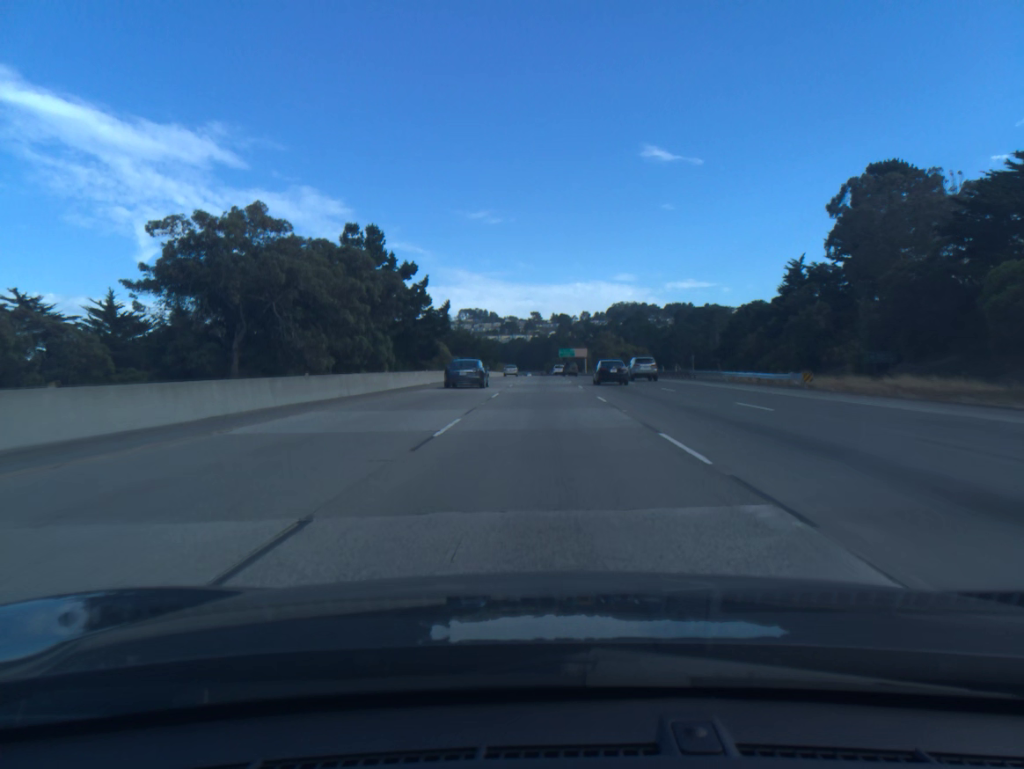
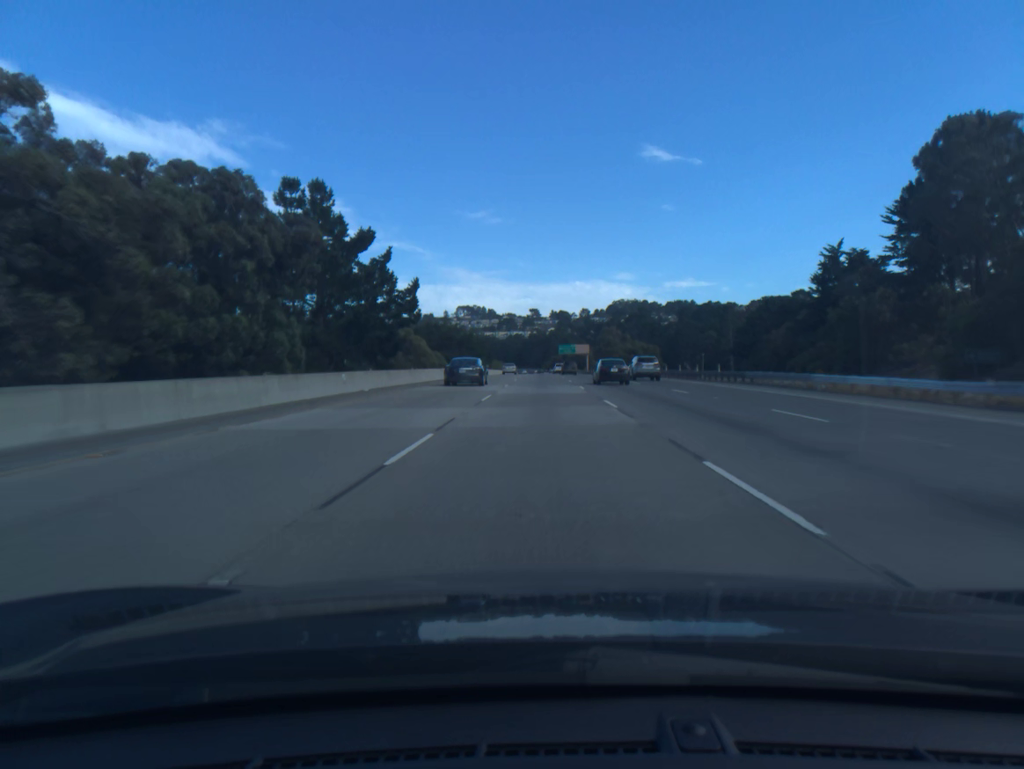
(0.0, +18.4) m; 0°
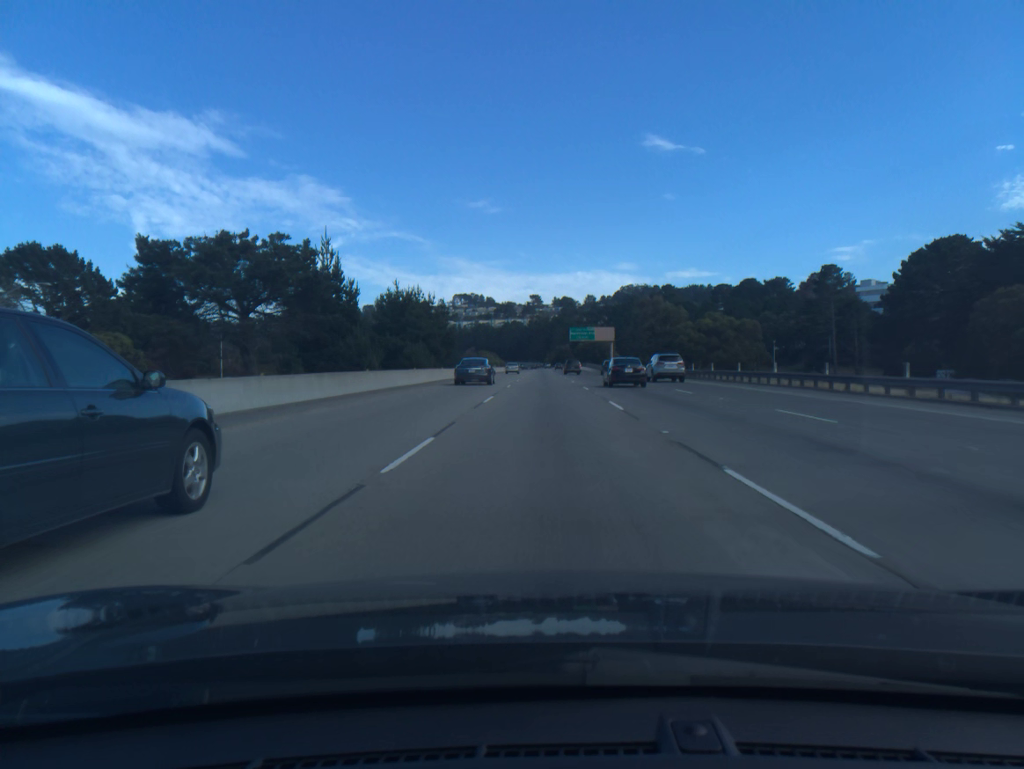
(-0.1, +73.8) m; 0°
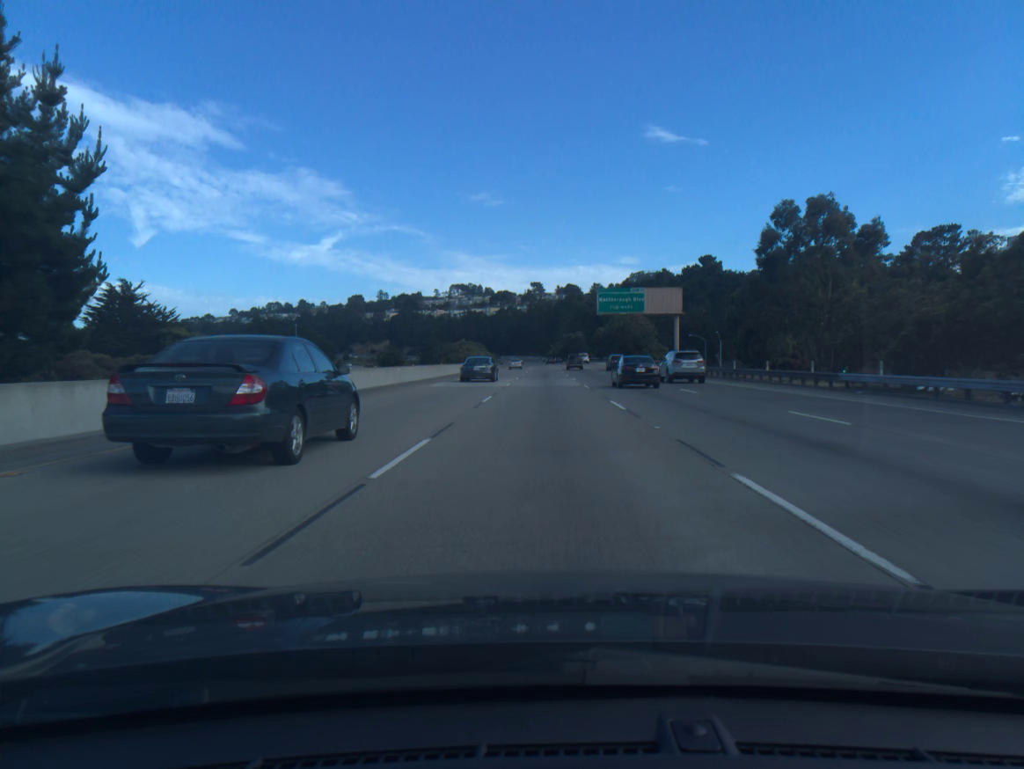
(0.0, +73.9) m; 0°
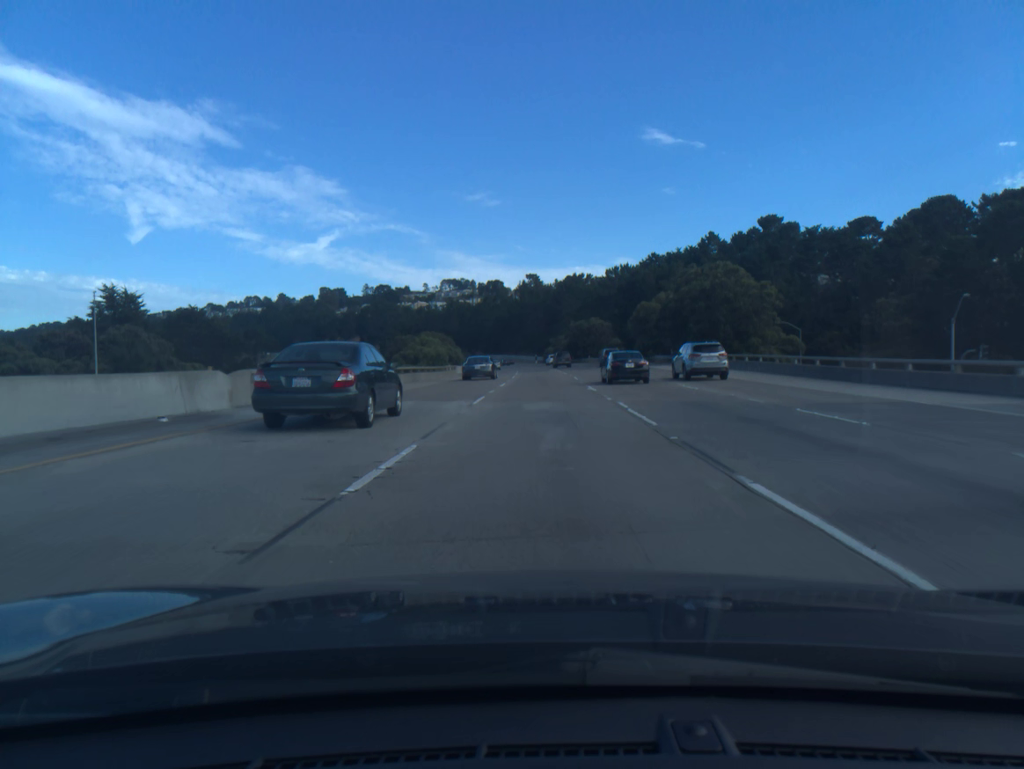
(+0.1, +73.9) m; 0°
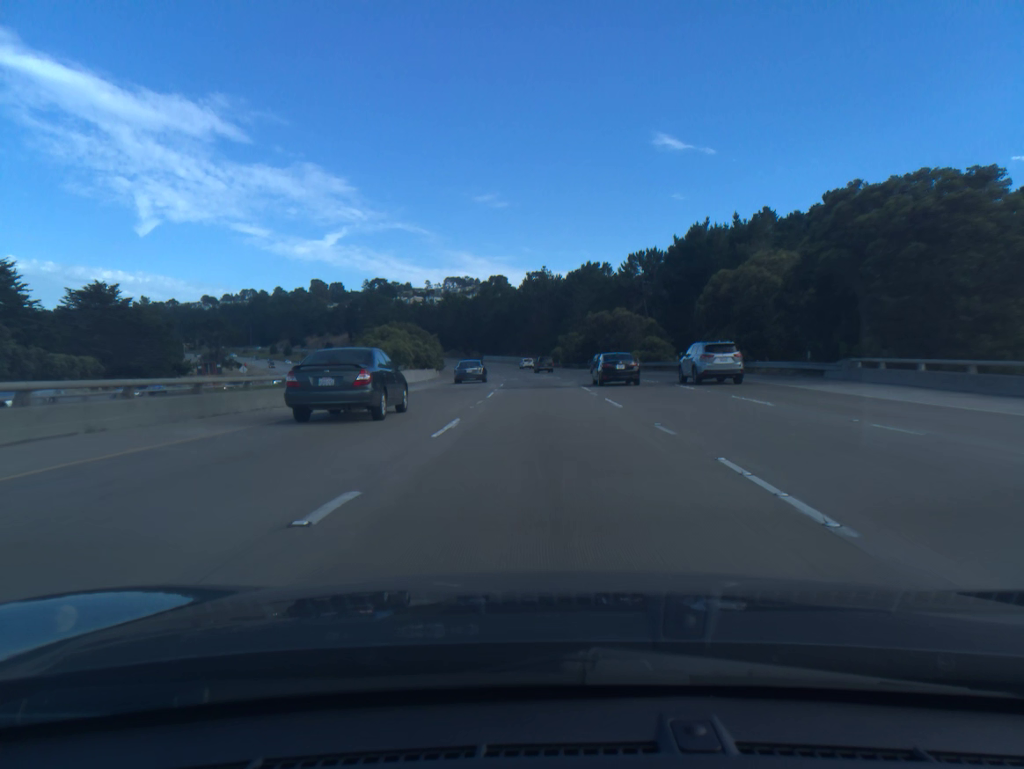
(-0.1, +36.8) m; 0°
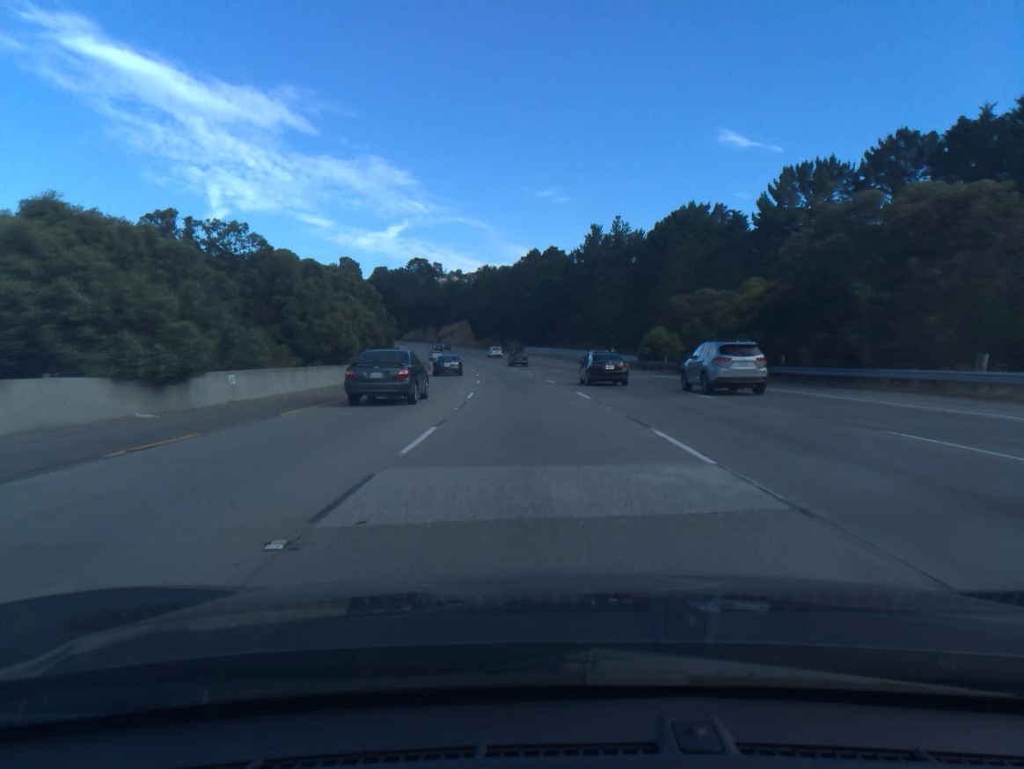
(-1.8, +73.2) m; -4°
